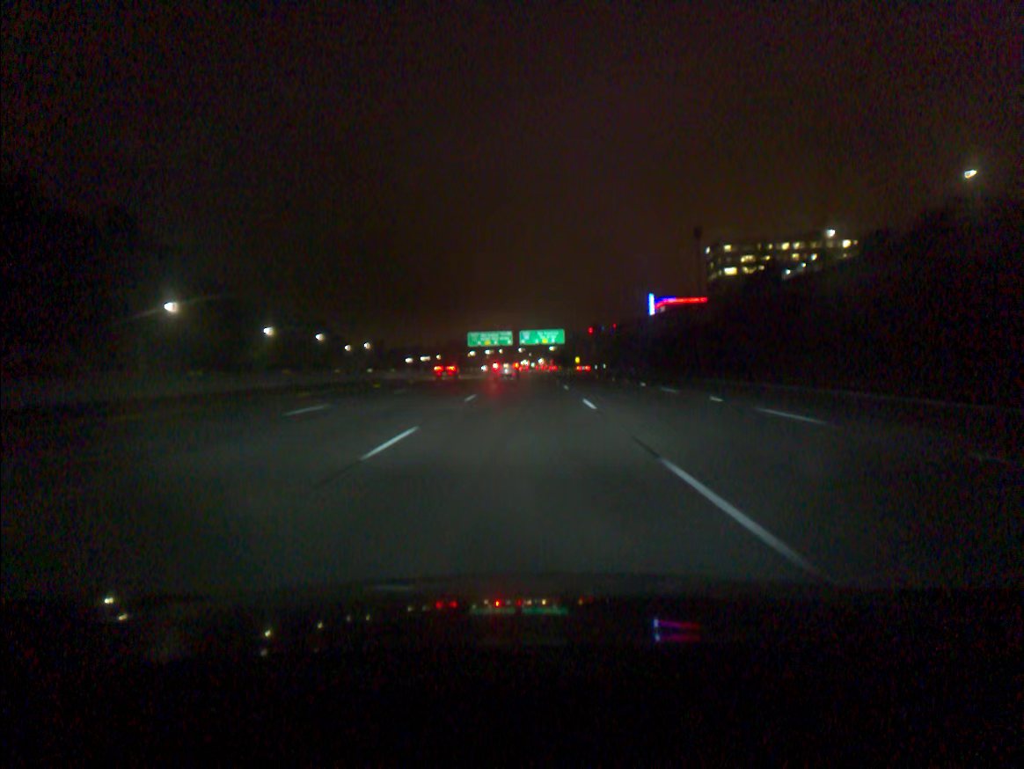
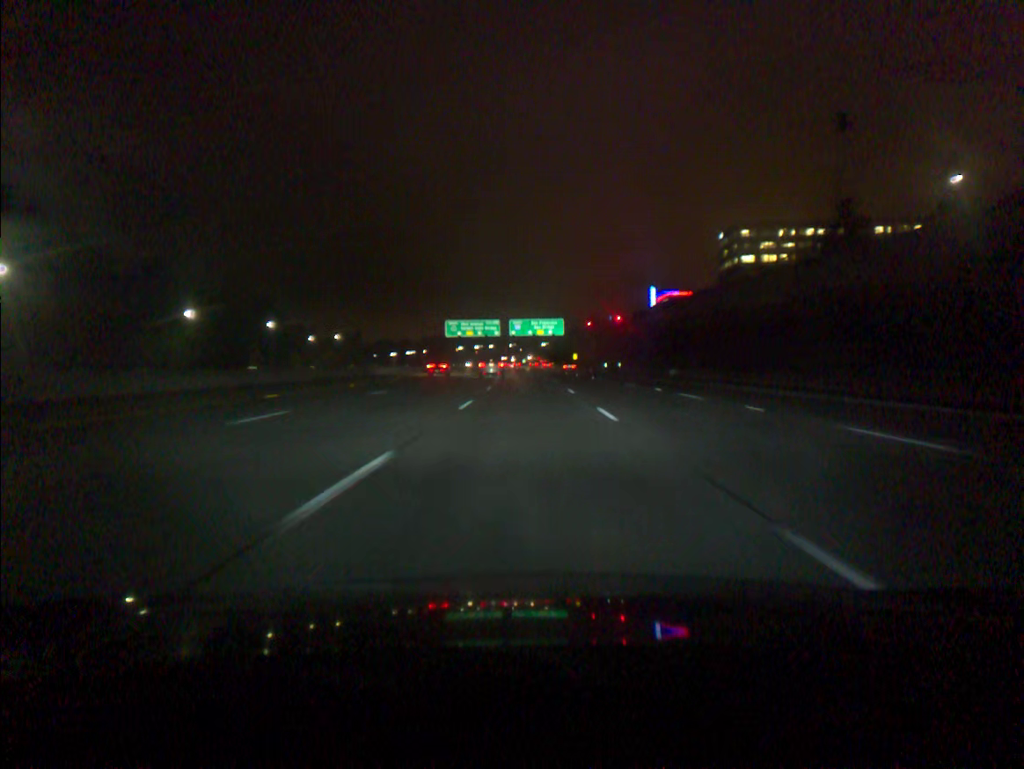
(+0.3, +32.6) m; +1°
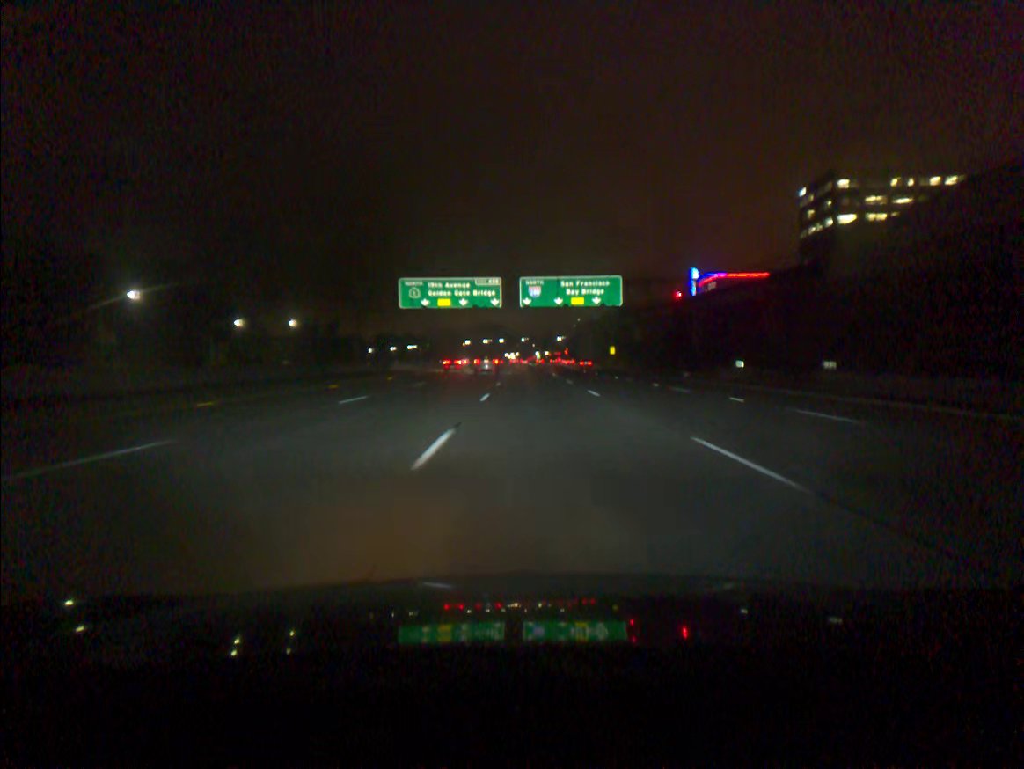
(-0.5, +66.5) m; -1°
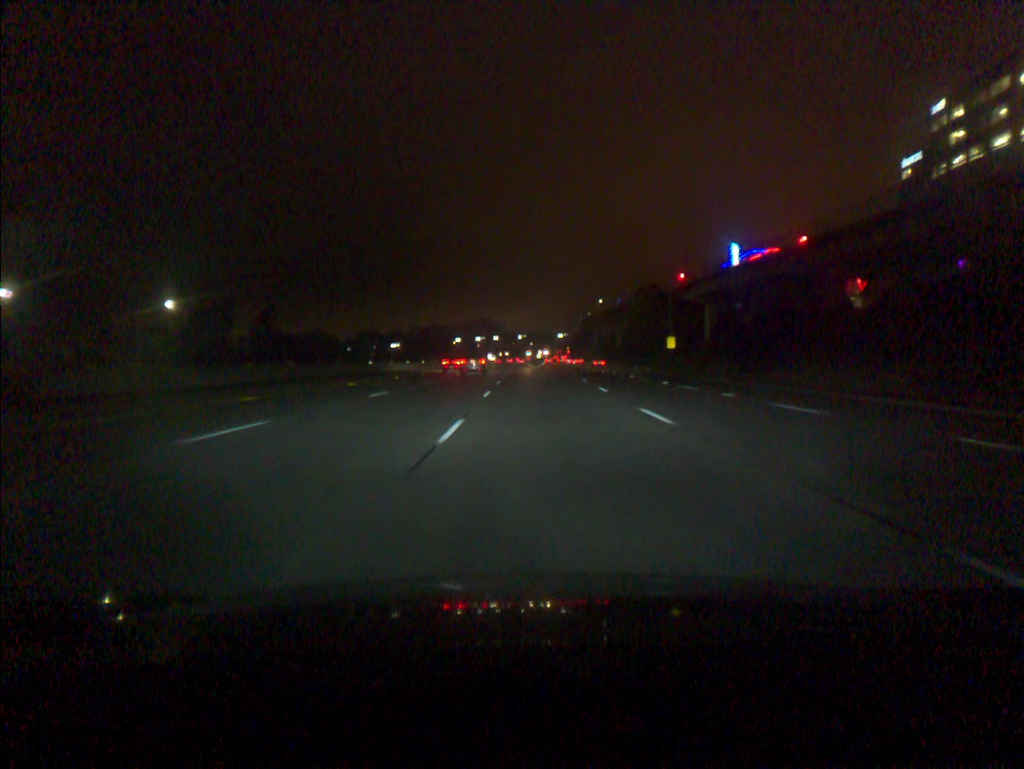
(+0.3, +68.7) m; 0°
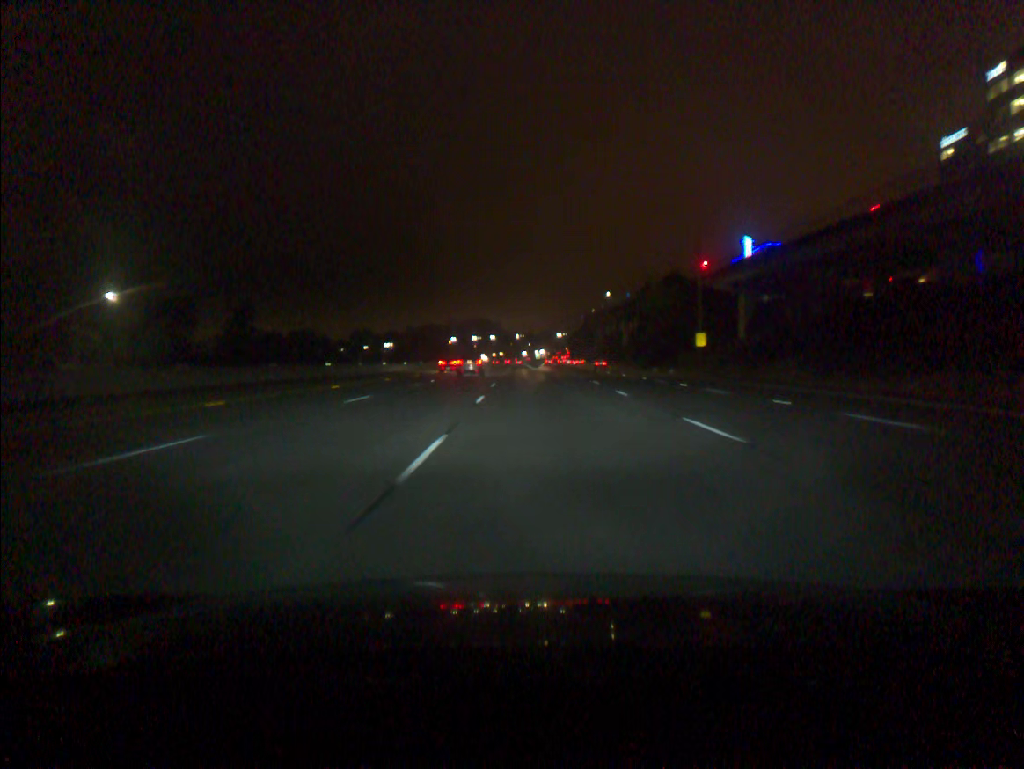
(0.0, +17.5) m; 0°
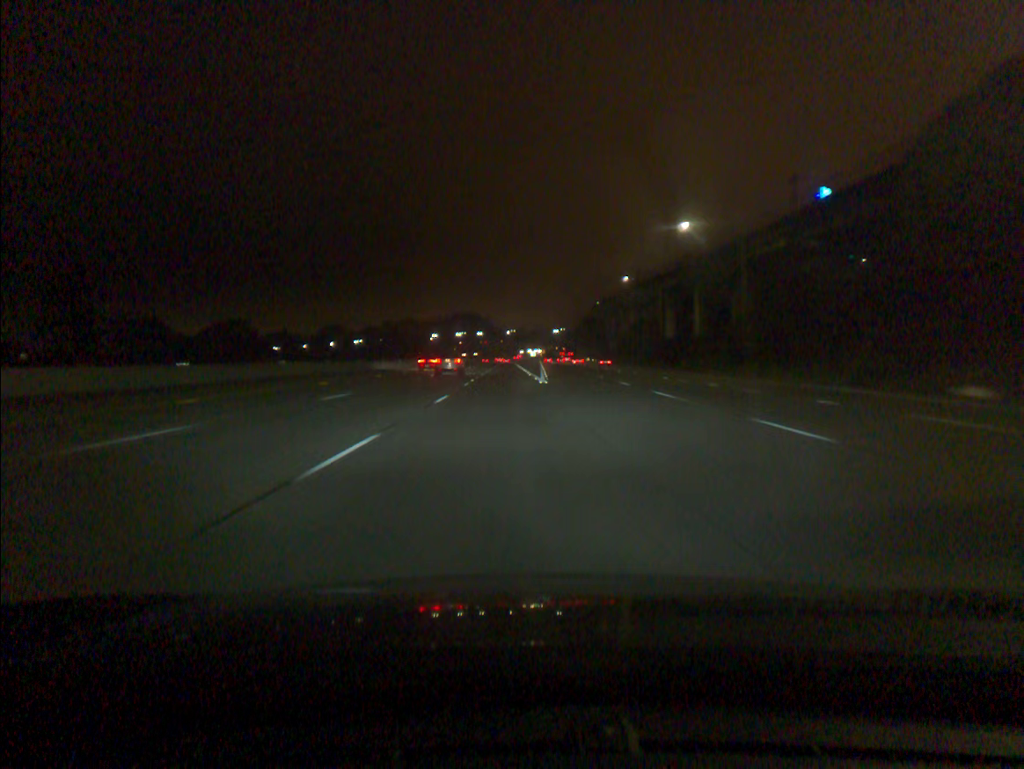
(+0.7, +71.3) m; +1°
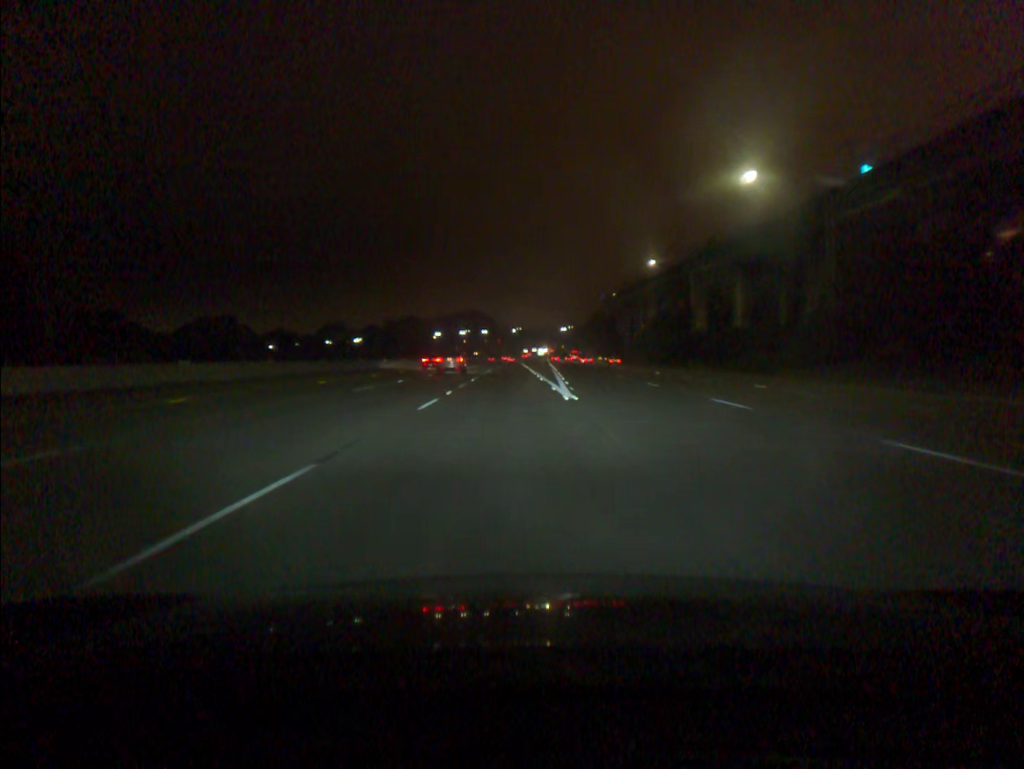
(-0.1, +18.1) m; 0°
